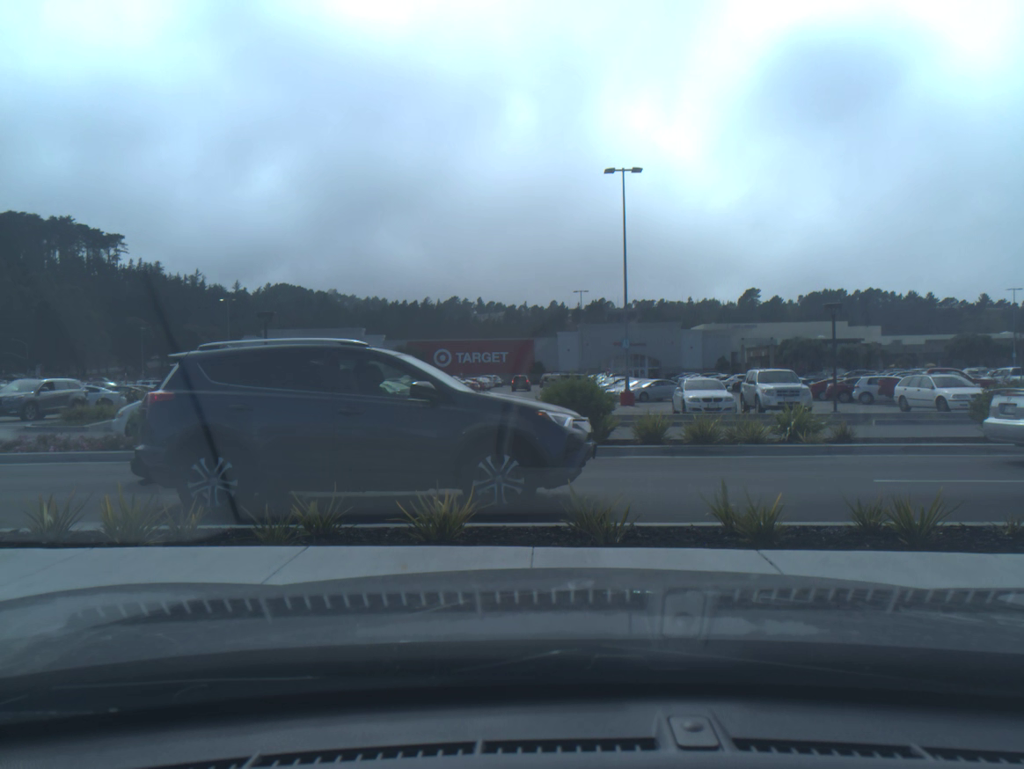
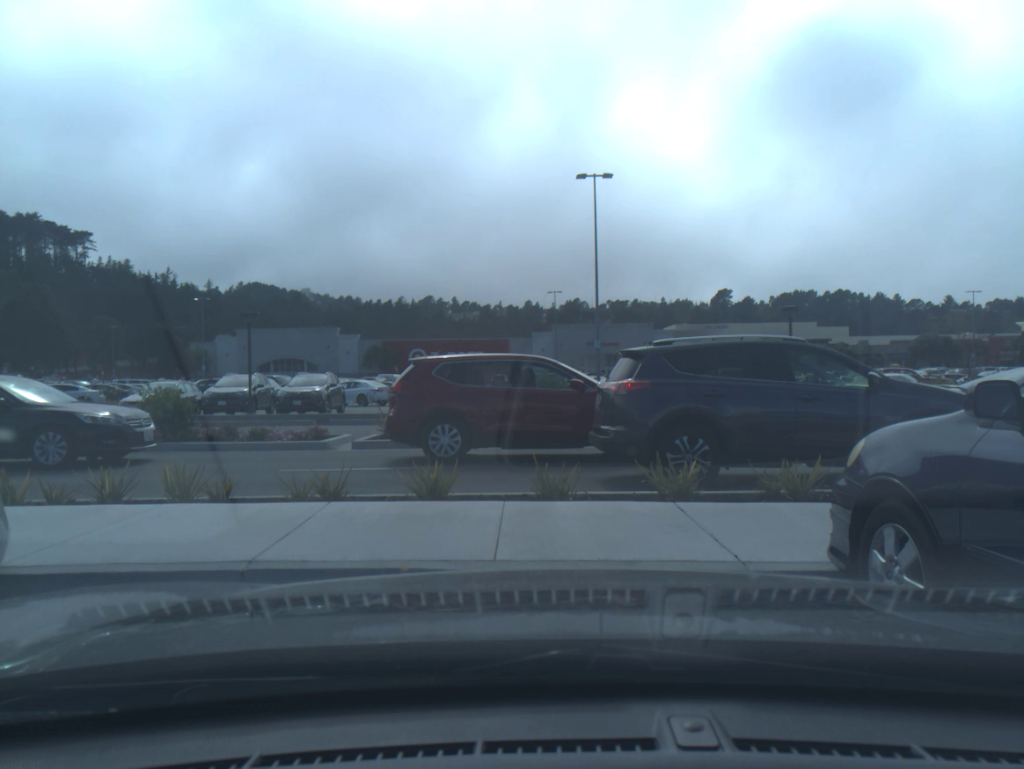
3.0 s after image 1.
(0.0, -1.3) m; +2°
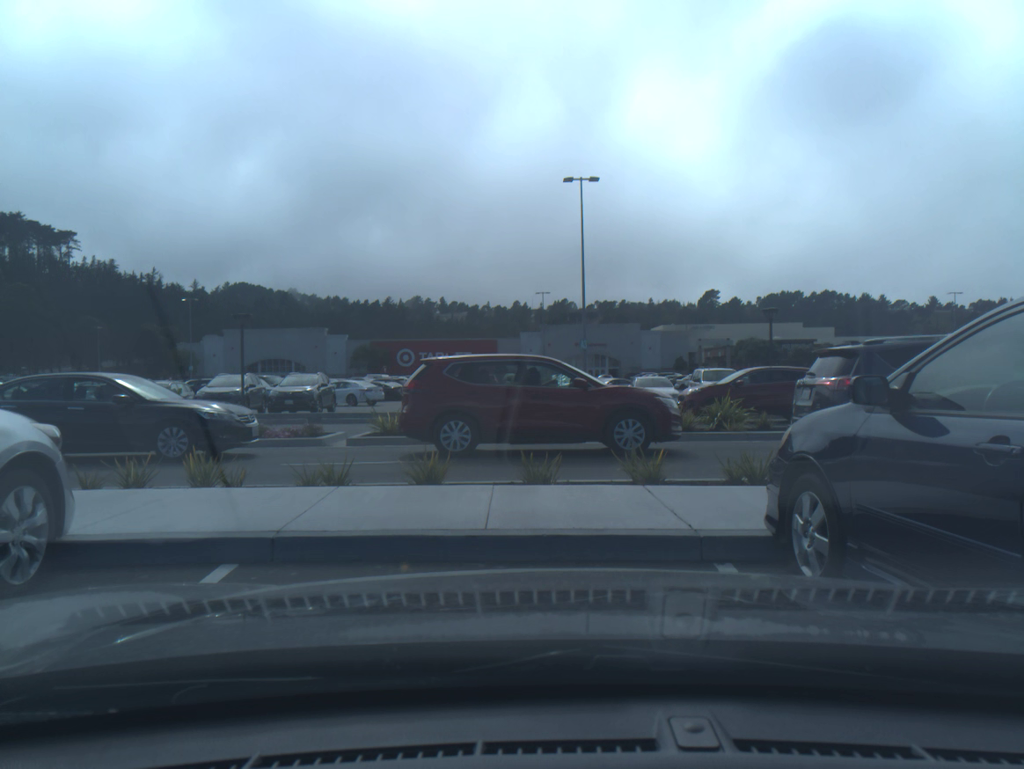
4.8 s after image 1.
(0.0, -0.7) m; +1°
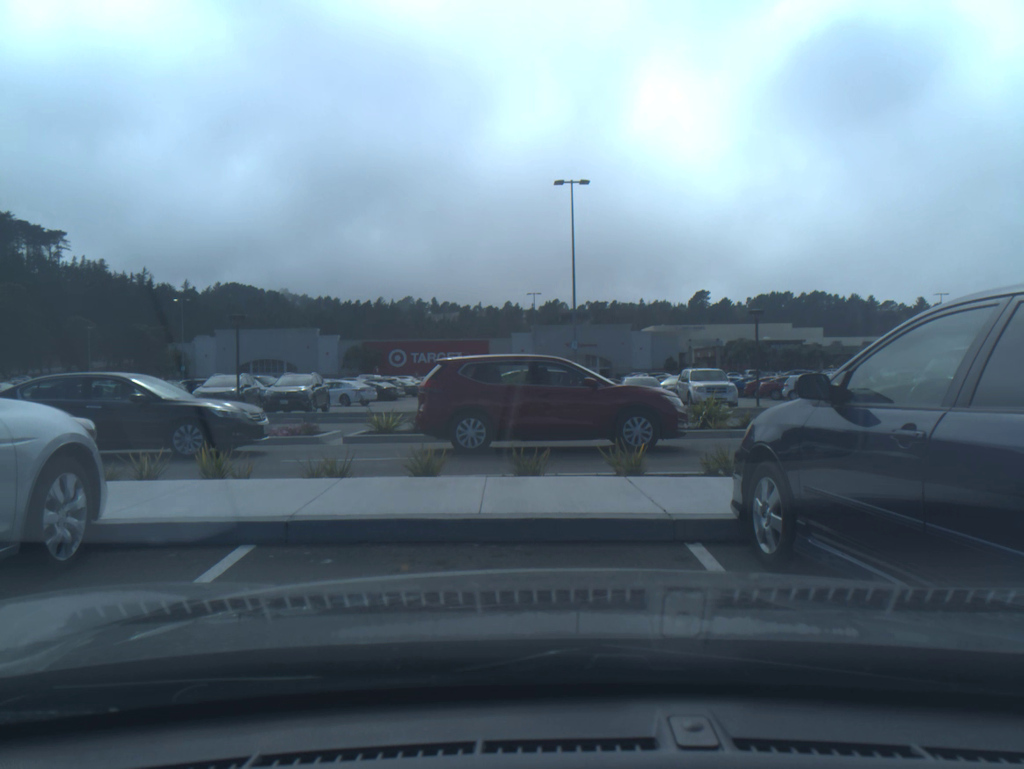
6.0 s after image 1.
(0.0, -0.5) m; +1°
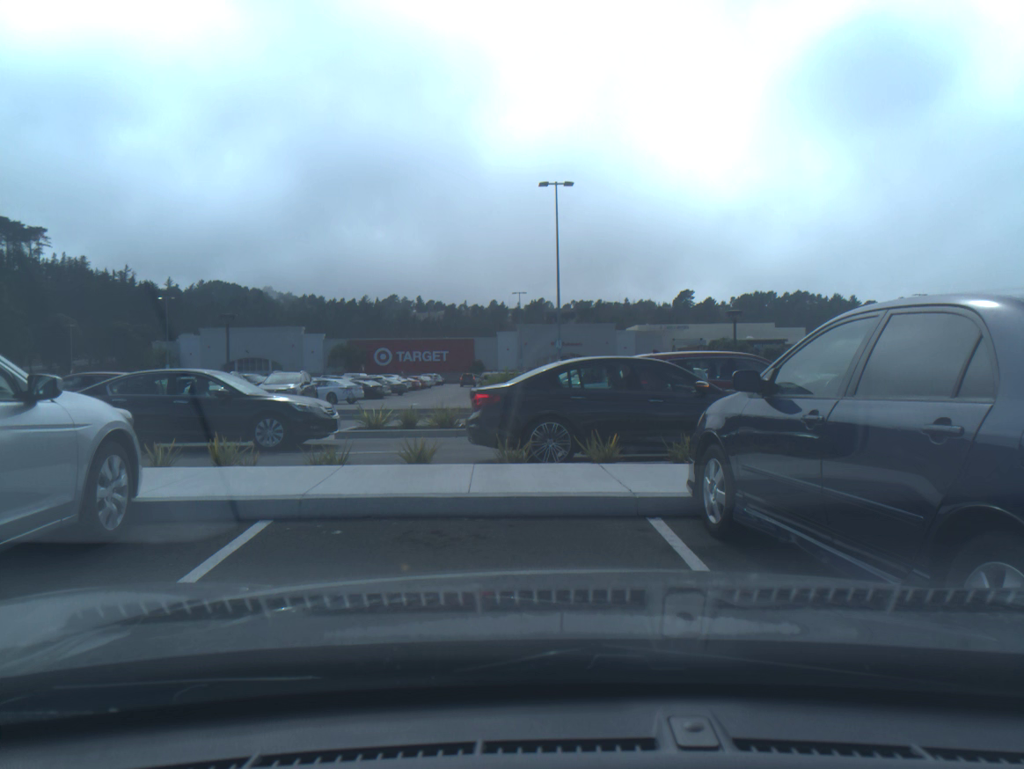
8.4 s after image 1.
(0.0, -0.8) m; +1°
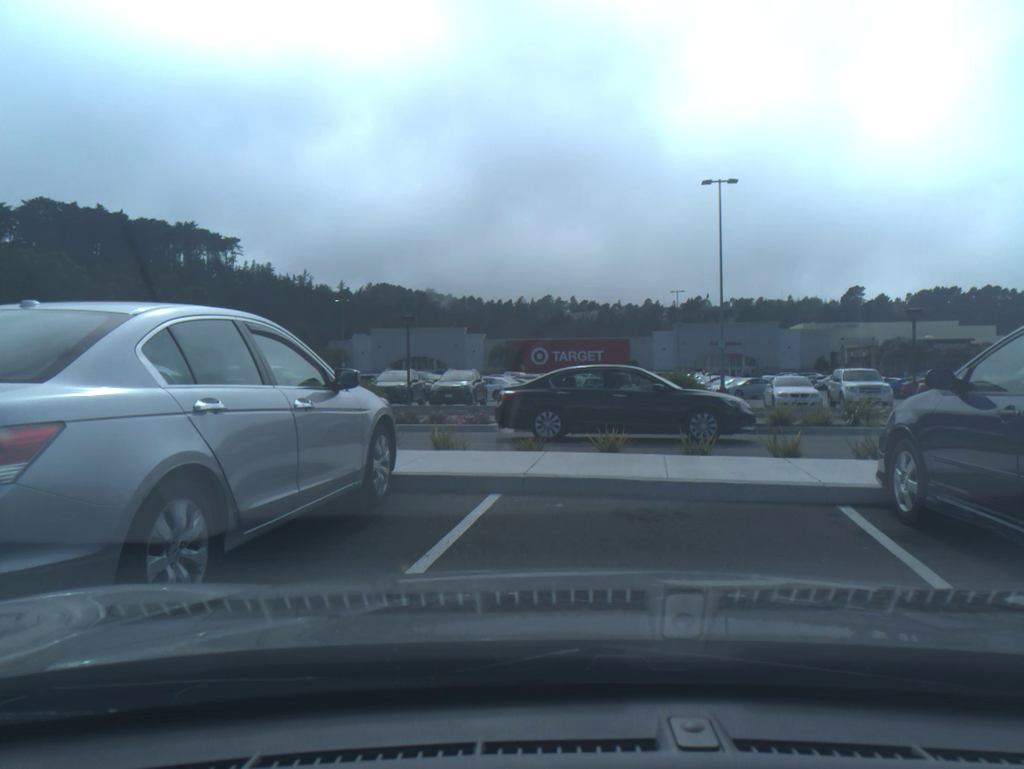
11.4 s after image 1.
(-0.2, -0.8) m; -11°
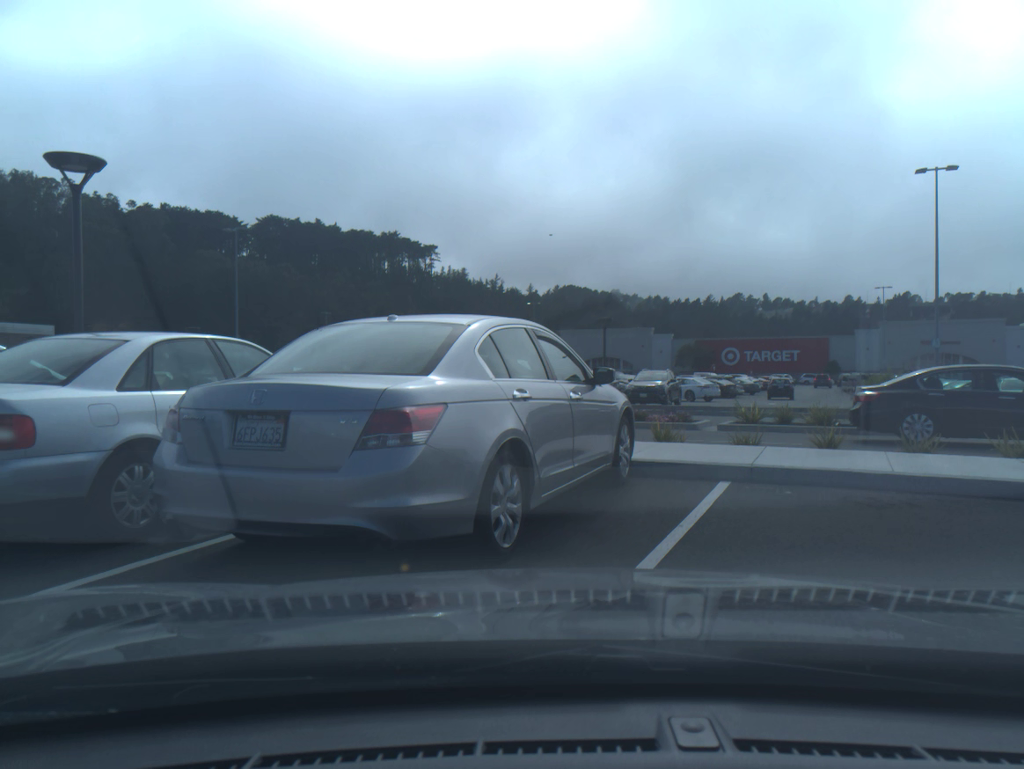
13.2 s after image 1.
(-0.2, -0.9) m; -14°
